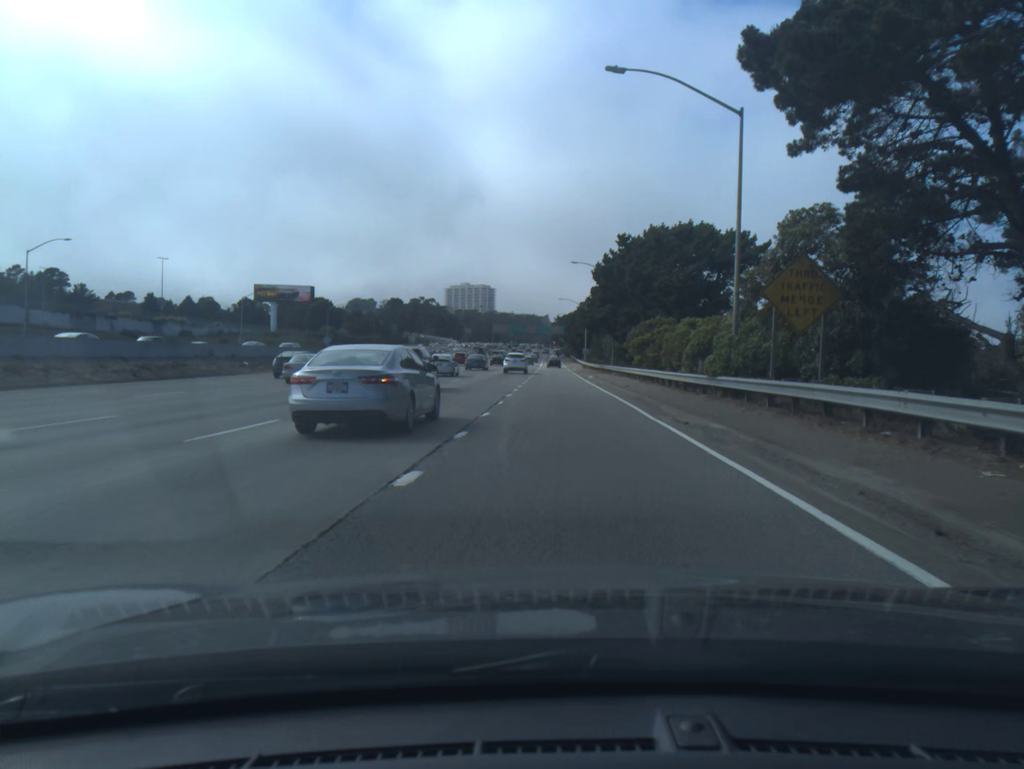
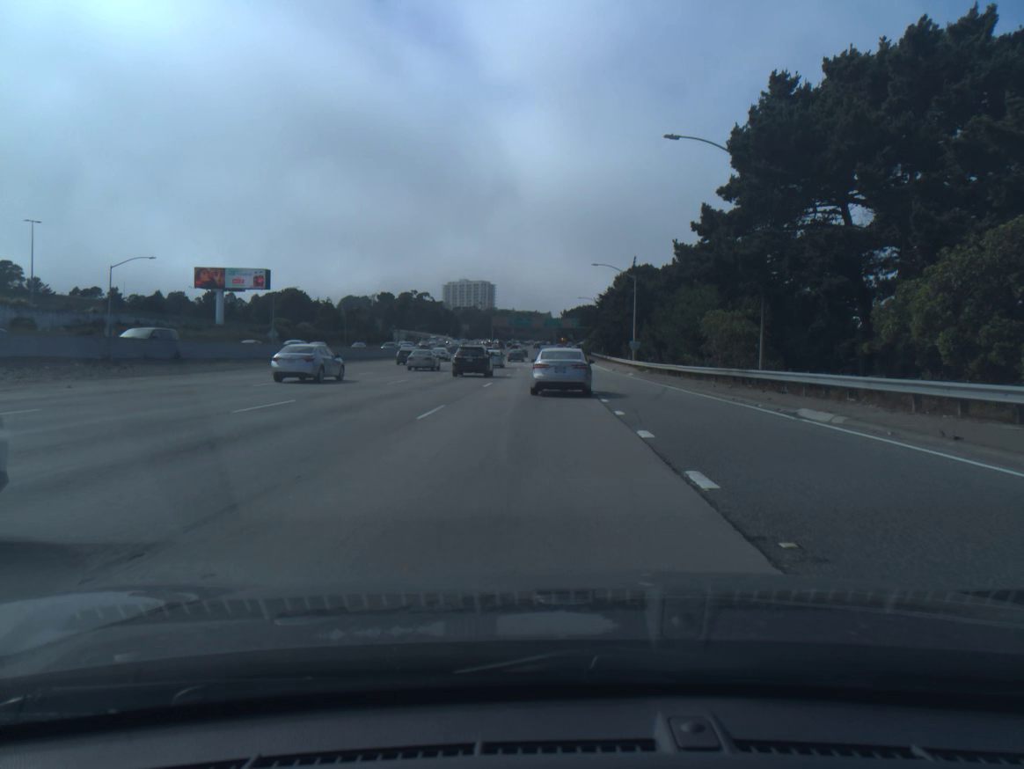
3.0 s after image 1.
(-2.0, +40.7) m; 0°
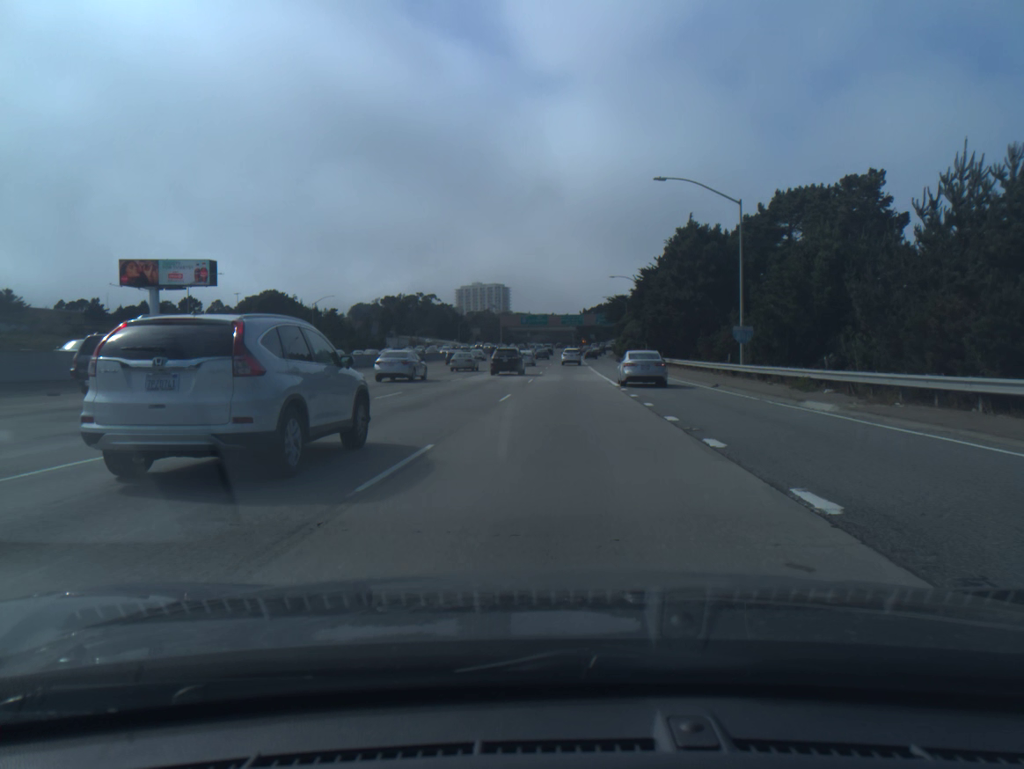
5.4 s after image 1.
(-0.2, +36.7) m; -2°
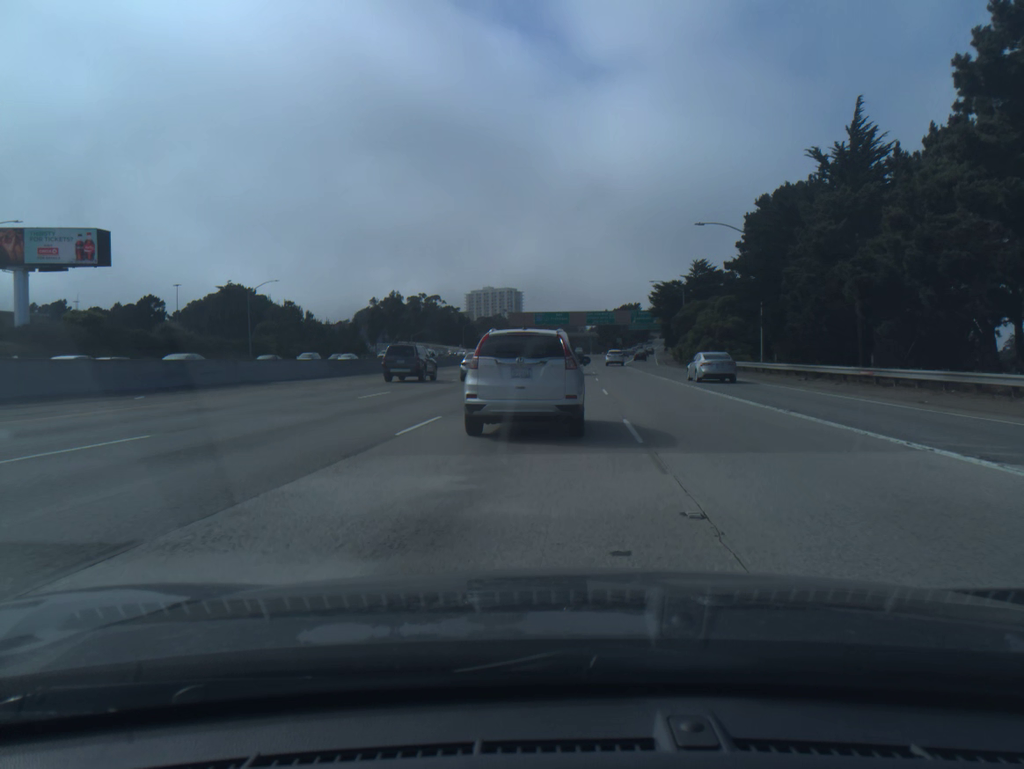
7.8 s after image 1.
(-1.2, +39.4) m; -1°
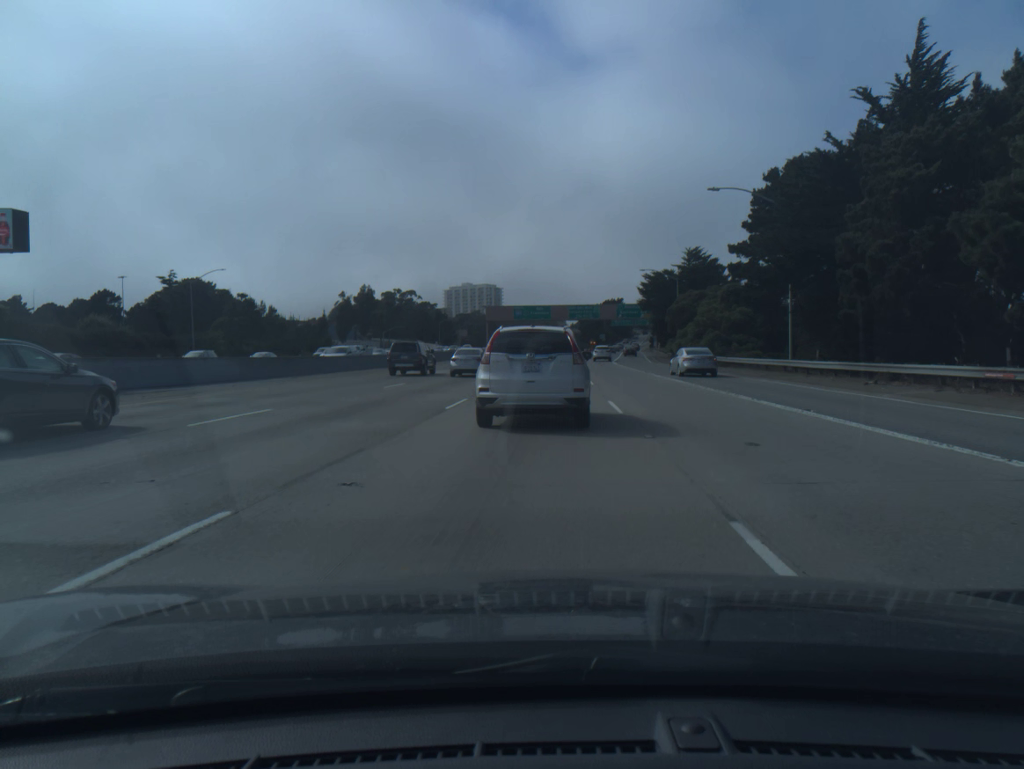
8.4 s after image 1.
(+0.1, +10.0) m; +1°
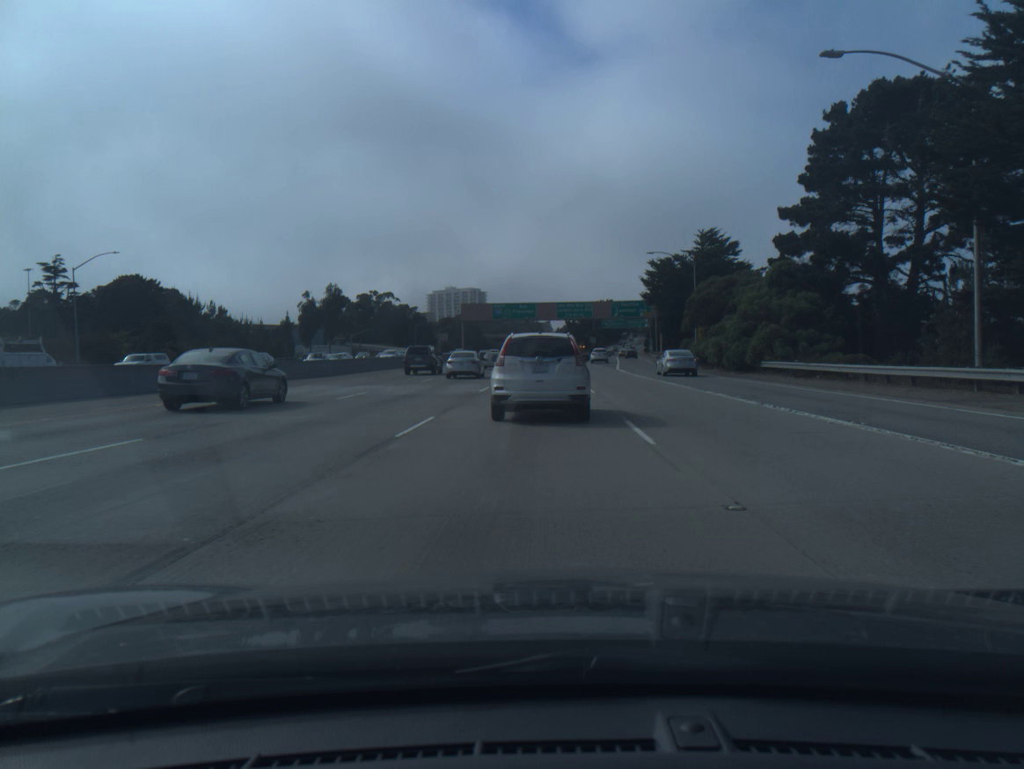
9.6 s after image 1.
(+0.2, +19.7) m; +1°
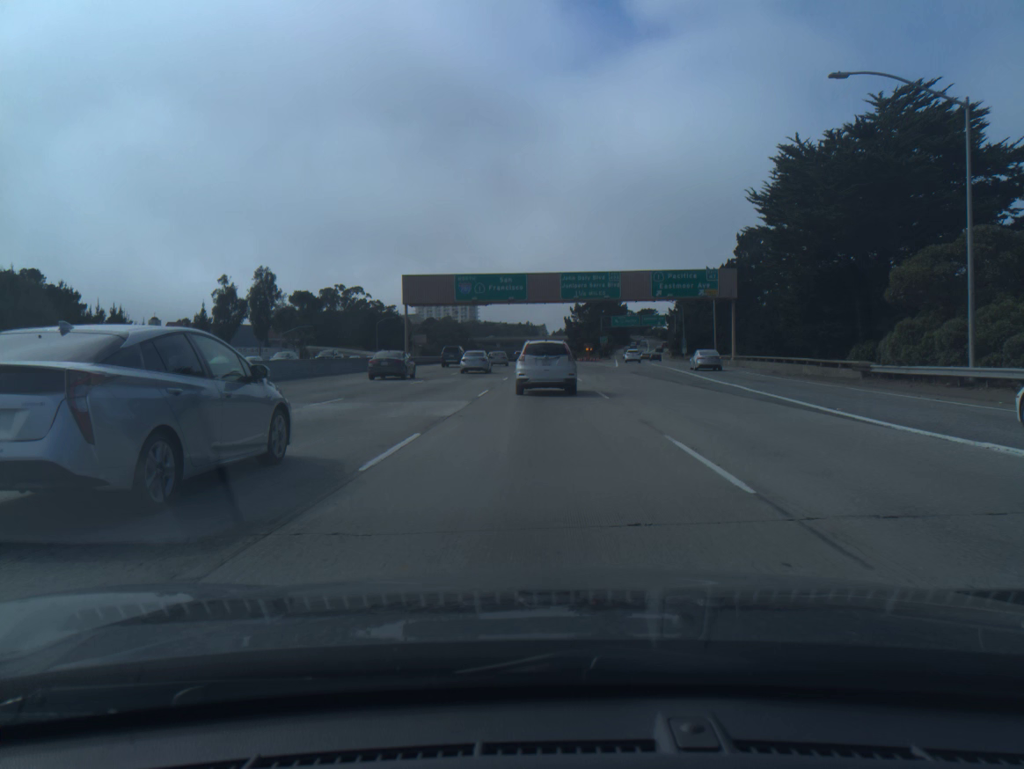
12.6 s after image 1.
(0.0, +47.6) m; 0°
